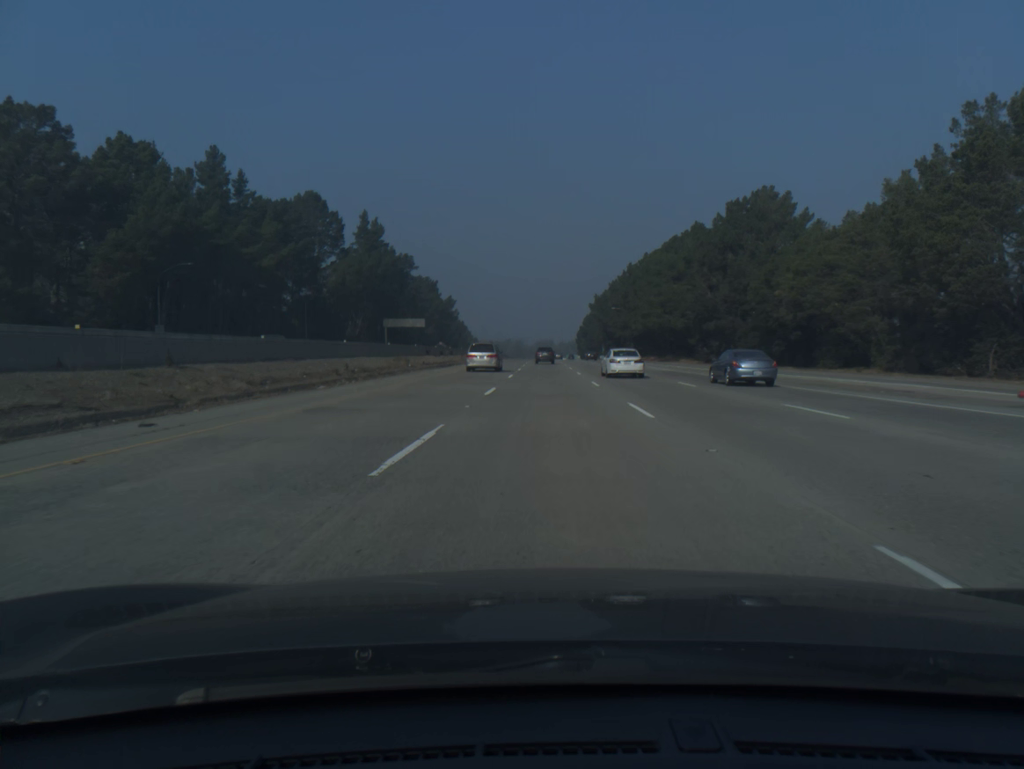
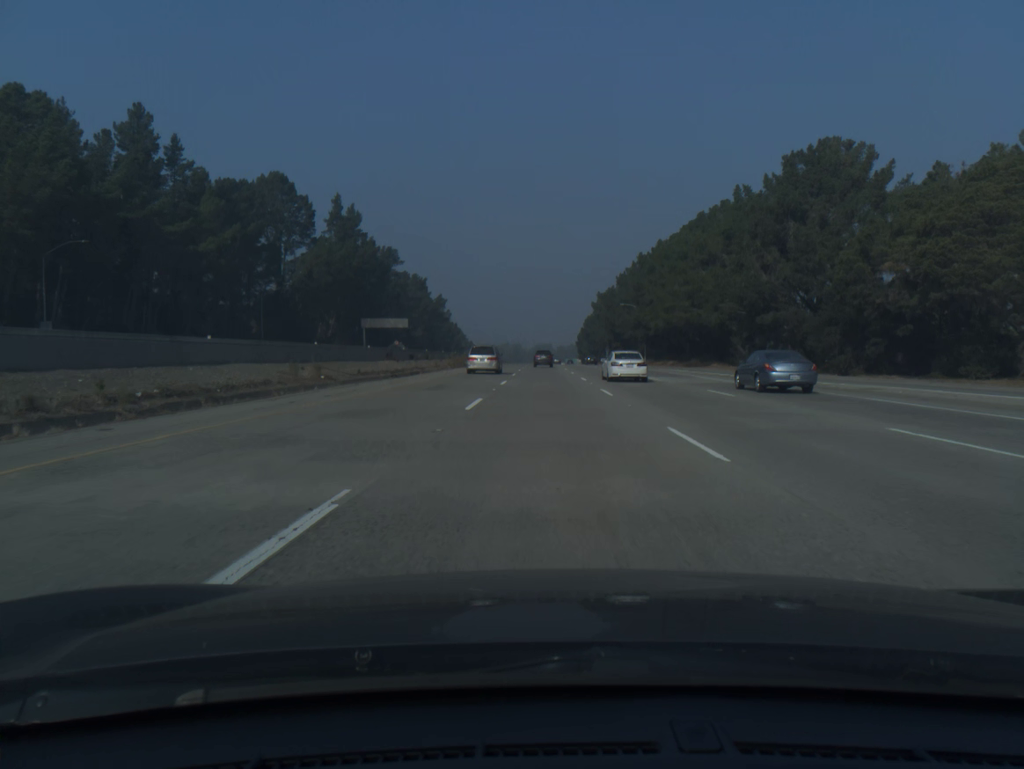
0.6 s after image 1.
(0.0, +20.5) m; 0°
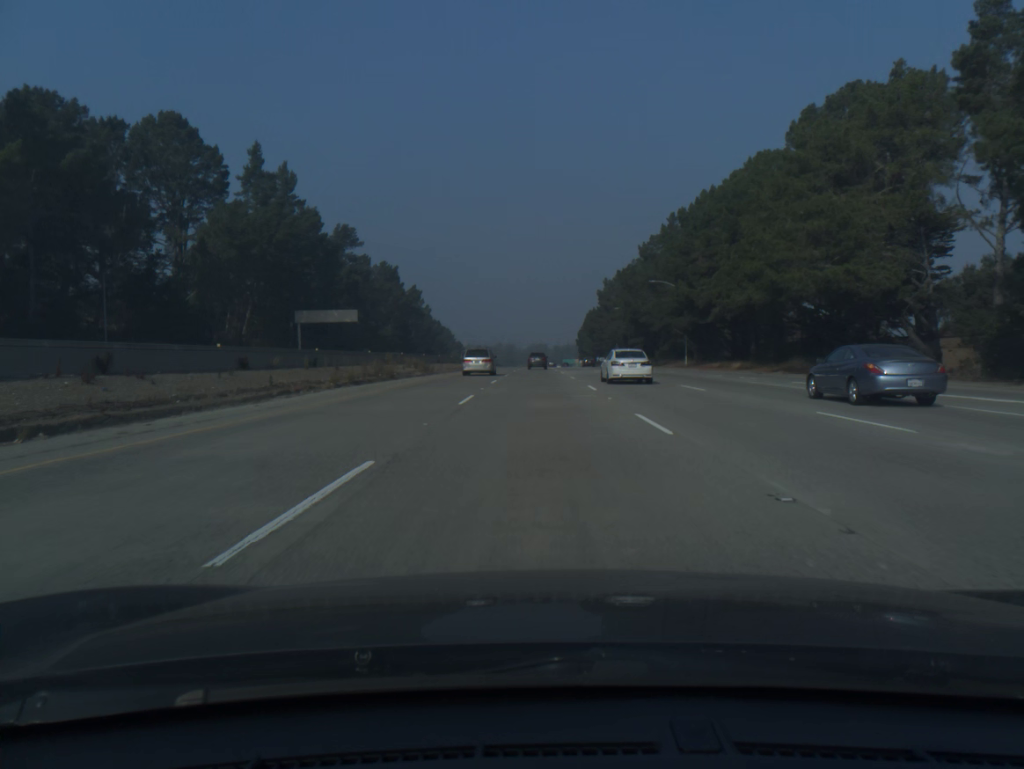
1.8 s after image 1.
(+0.2, +41.1) m; 0°
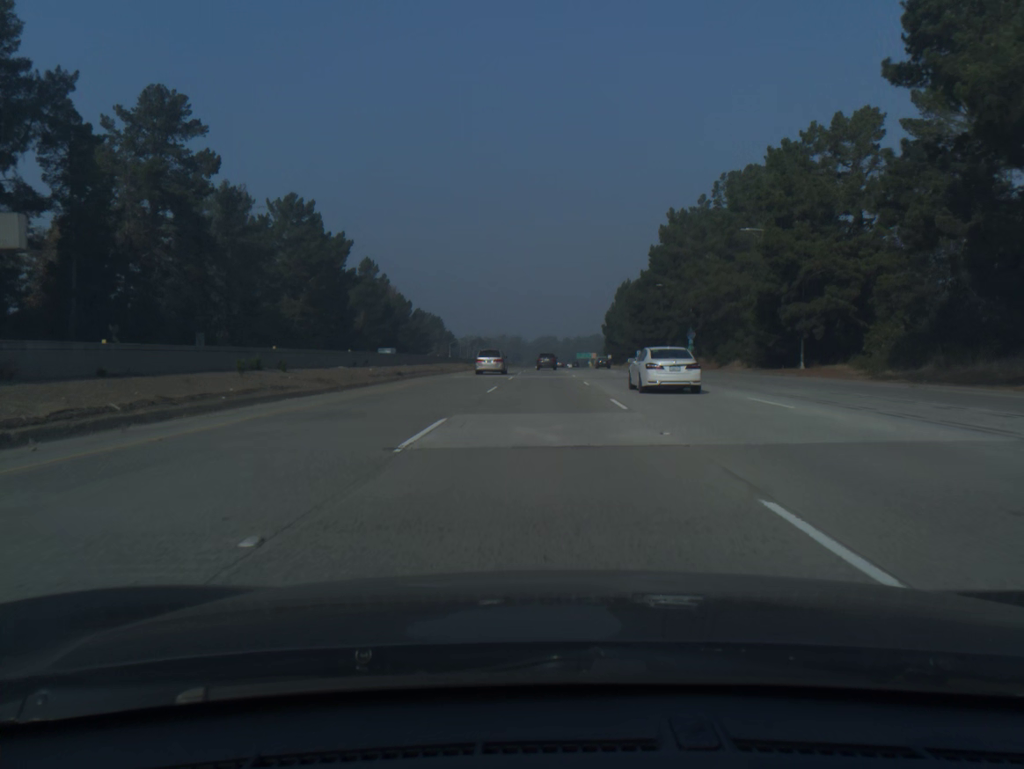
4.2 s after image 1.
(-0.5, +82.1) m; -1°
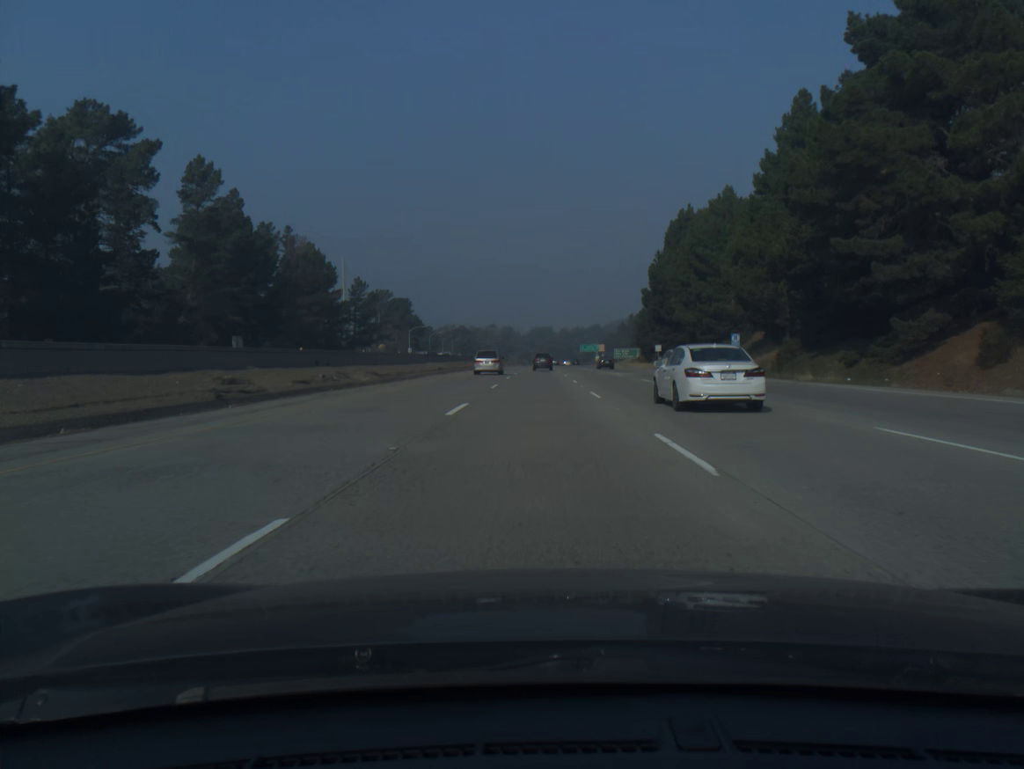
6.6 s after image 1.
(+0.4, +82.1) m; 0°
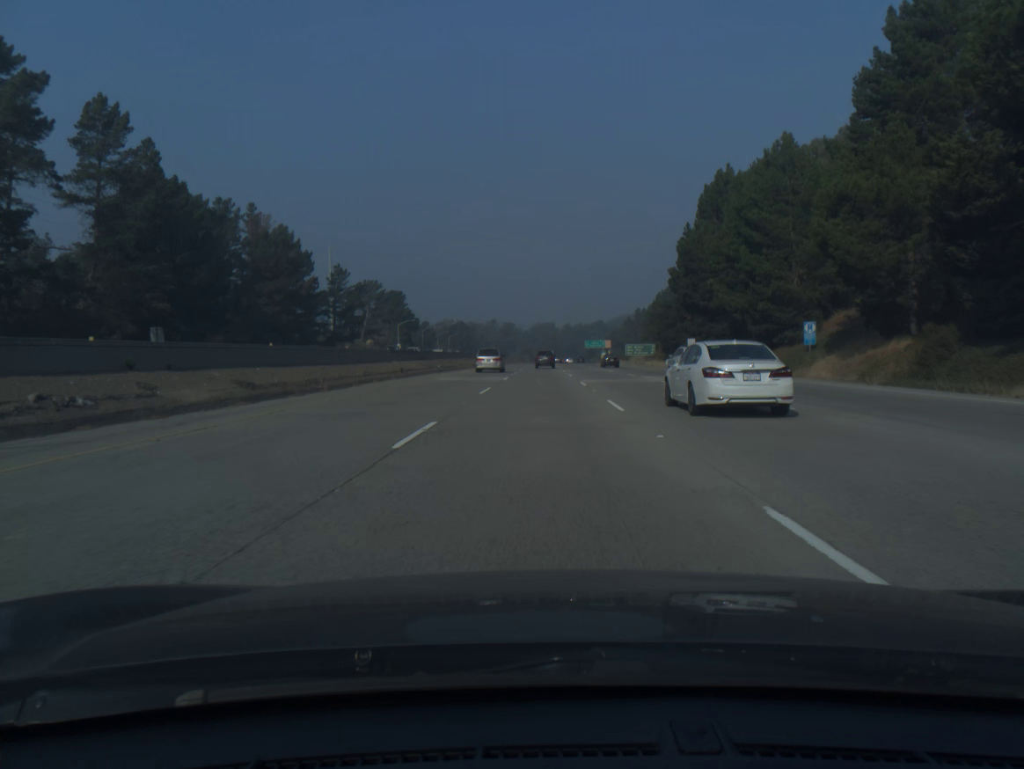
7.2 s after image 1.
(0.0, +20.6) m; 0°
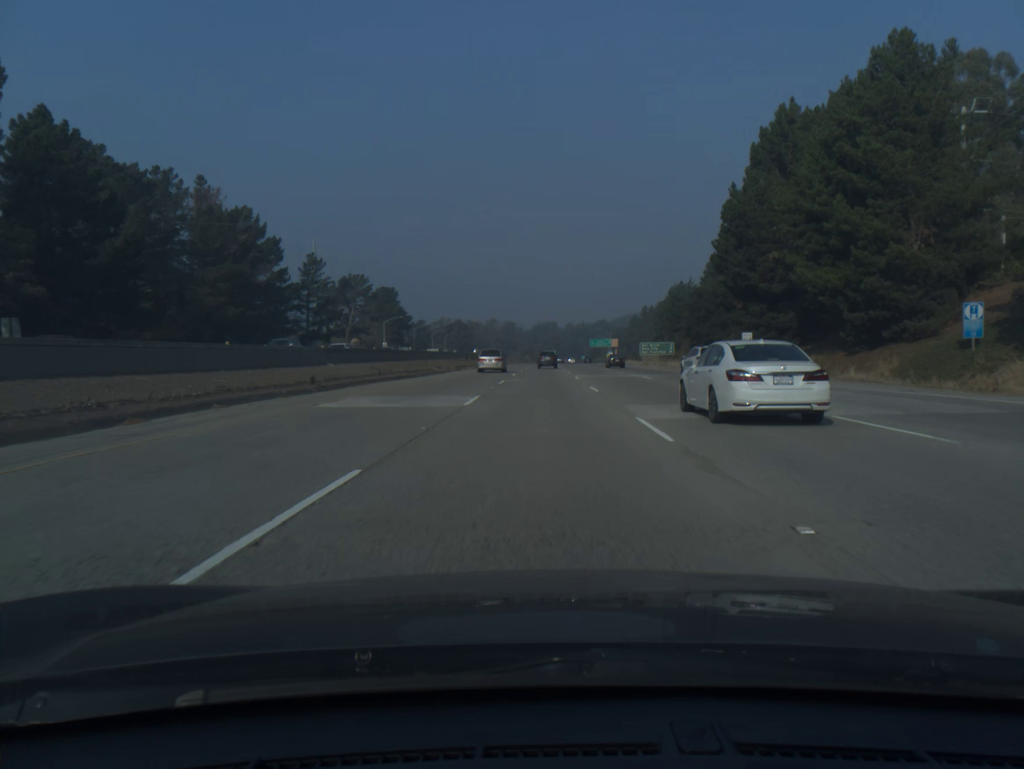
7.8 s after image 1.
(0.0, +20.6) m; 0°
